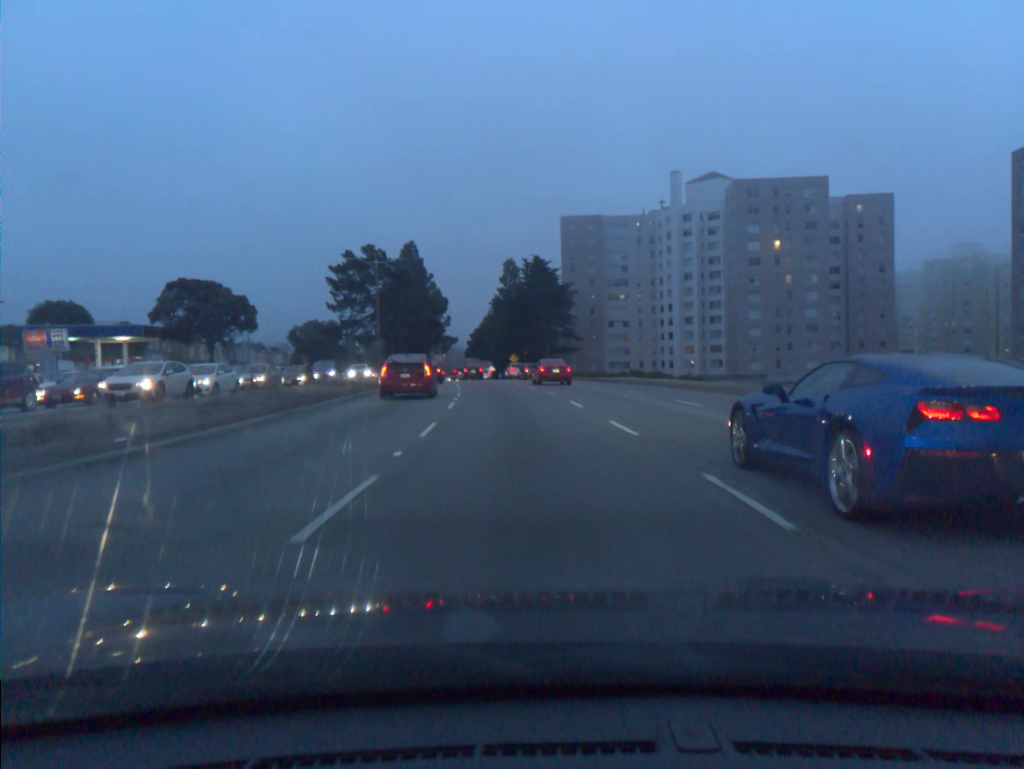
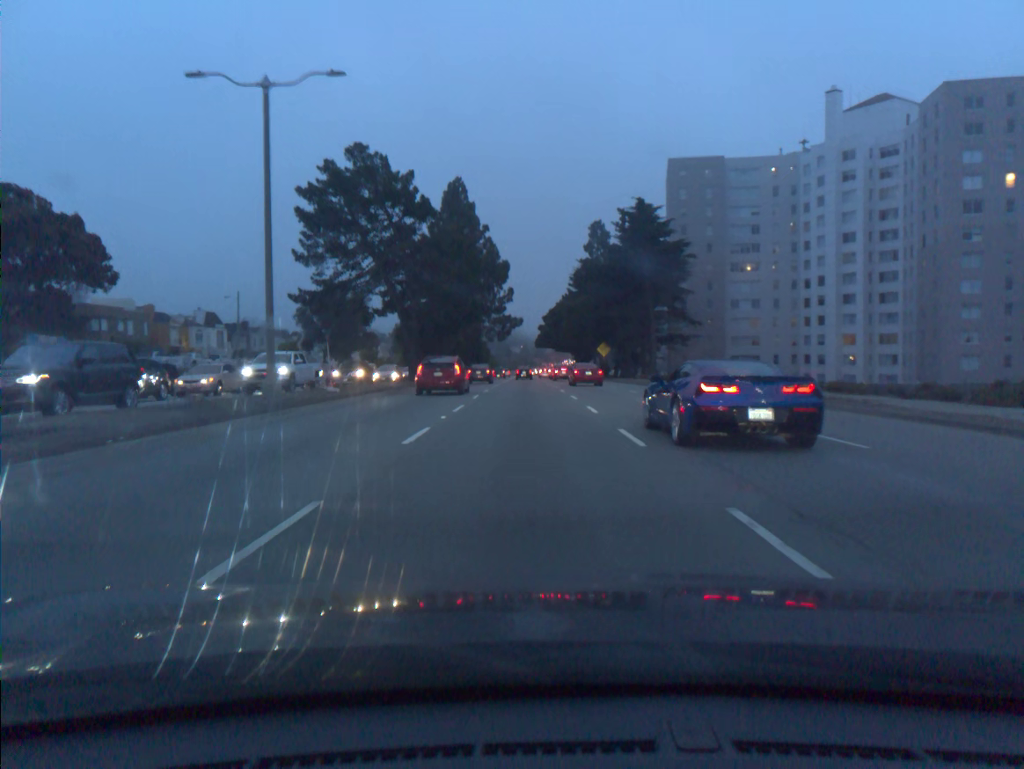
(-2.3, +38.3) m; -6°
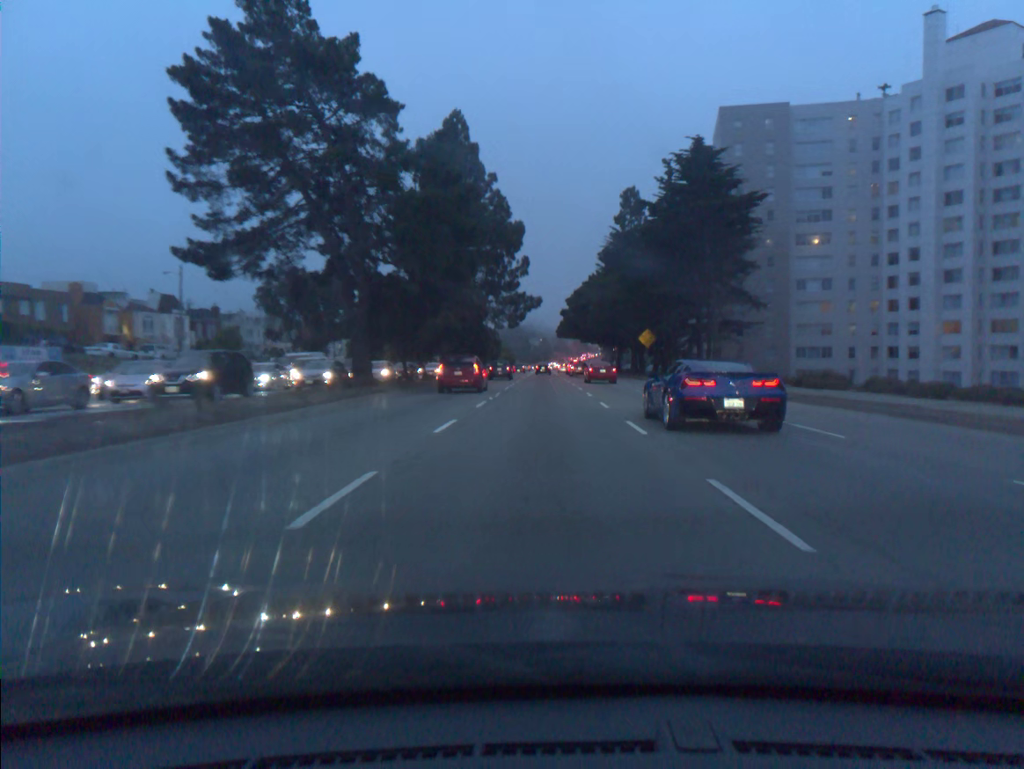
(-0.3, +20.6) m; -1°
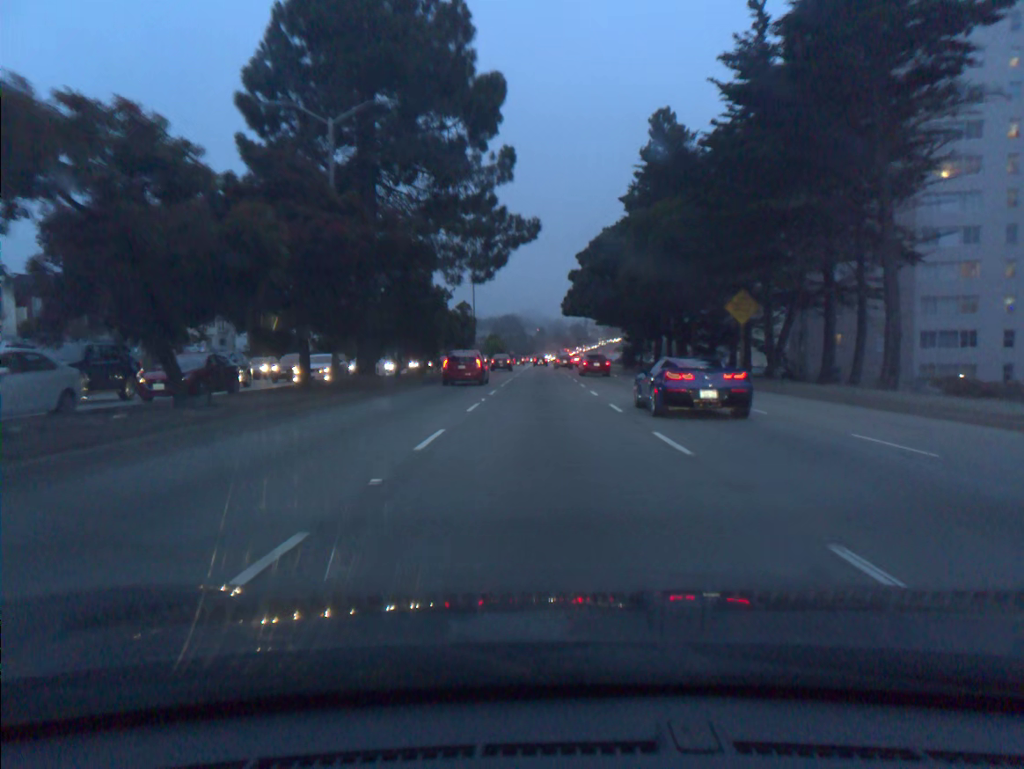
(0.0, +32.6) m; 0°
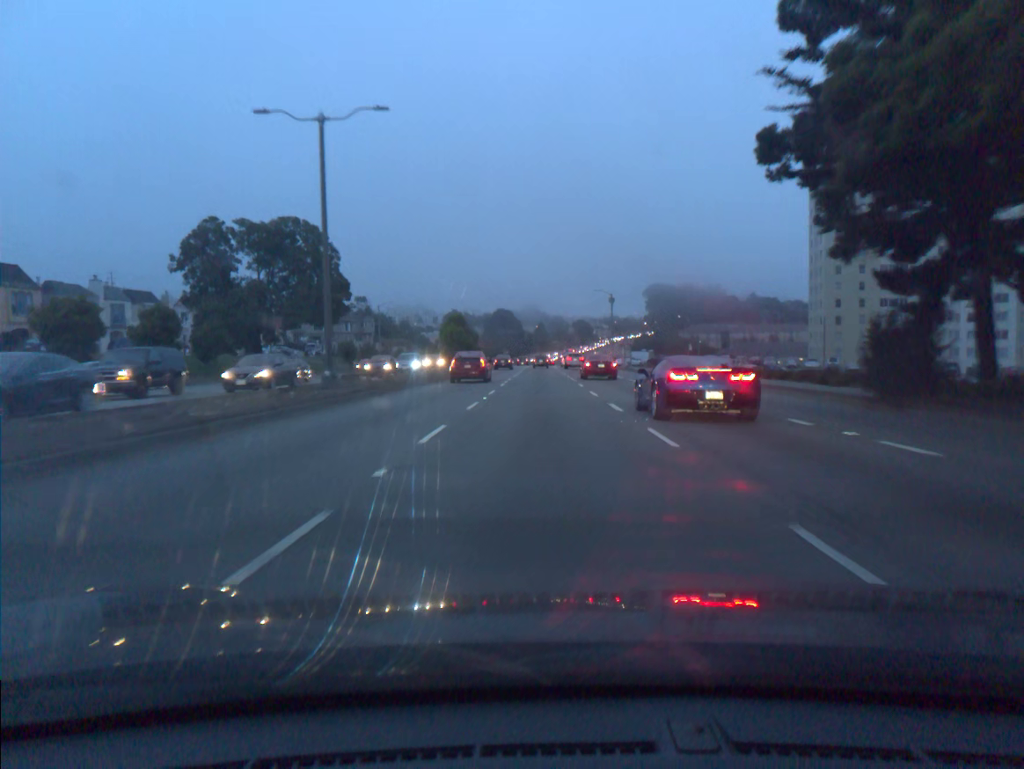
(+0.1, +58.5) m; 0°
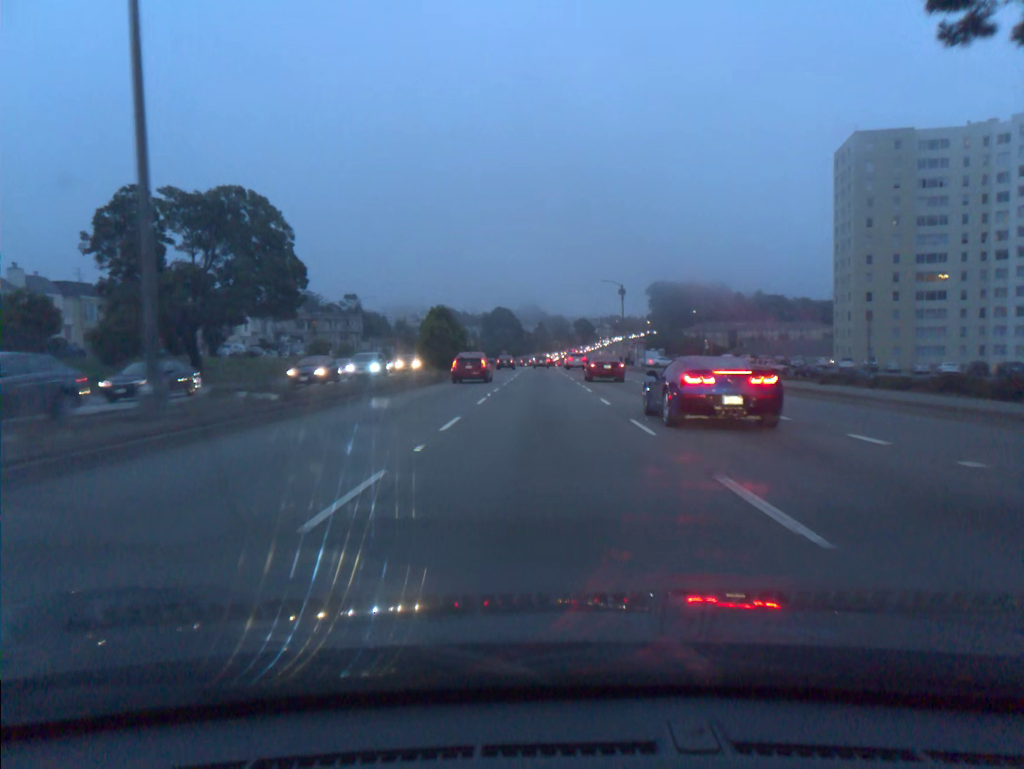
(0.0, +12.3) m; 0°
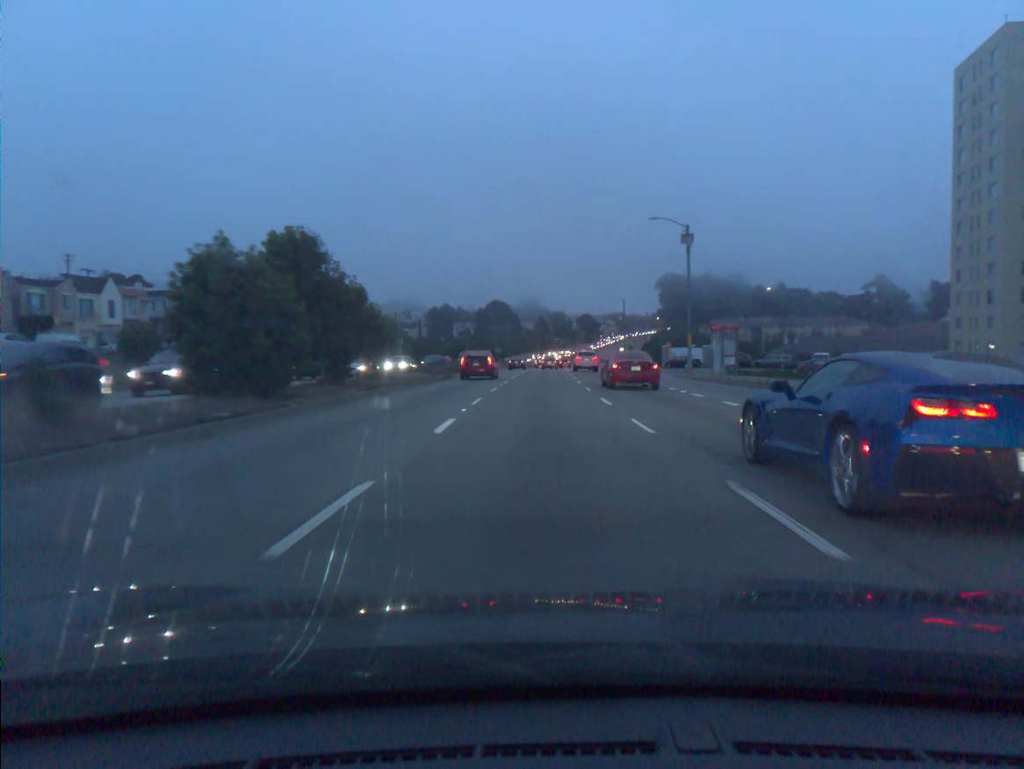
(0.0, +37.8) m; 0°
